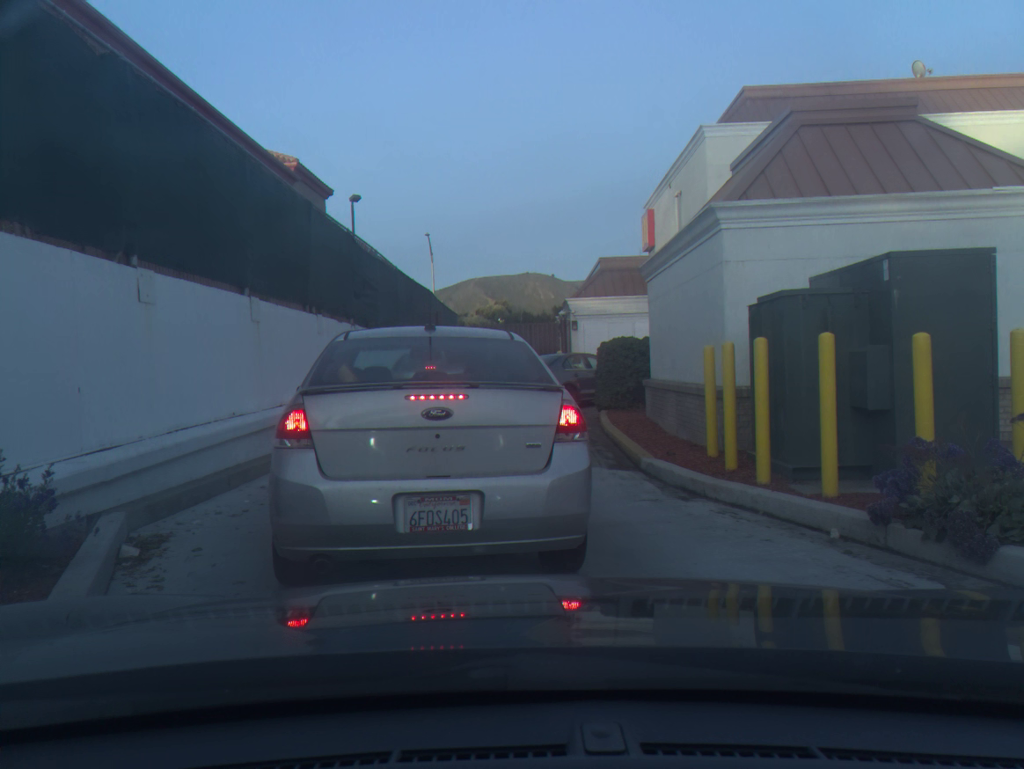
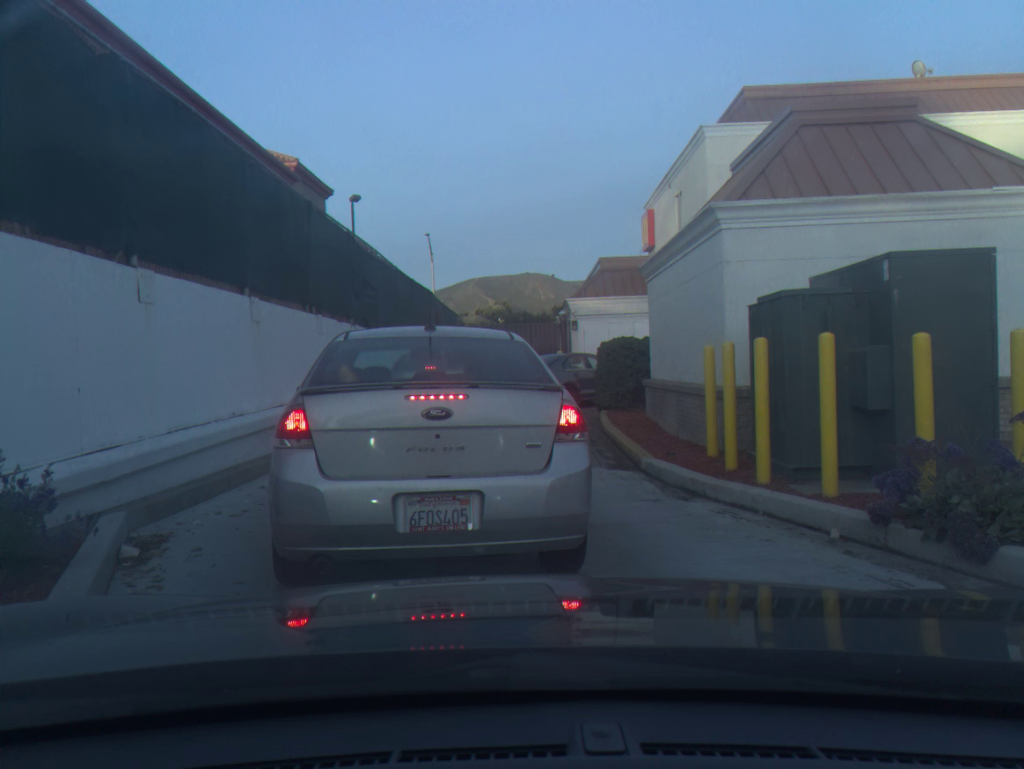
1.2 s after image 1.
(0.0, 0.0) m; 0°
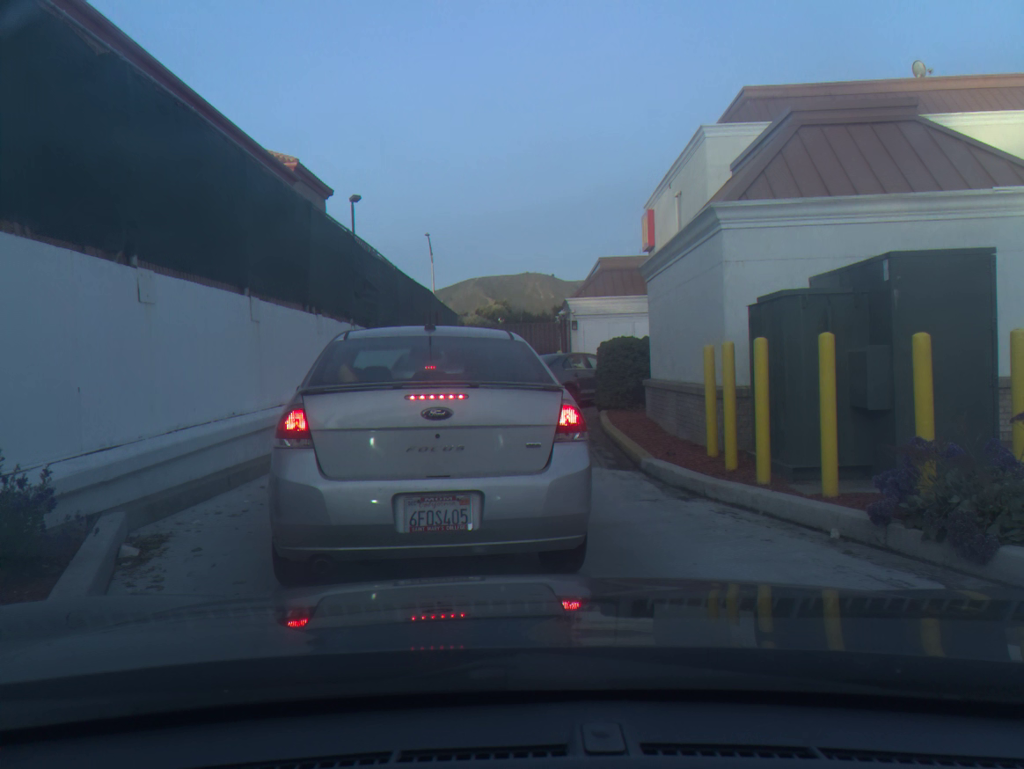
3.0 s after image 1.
(0.0, 0.0) m; 0°
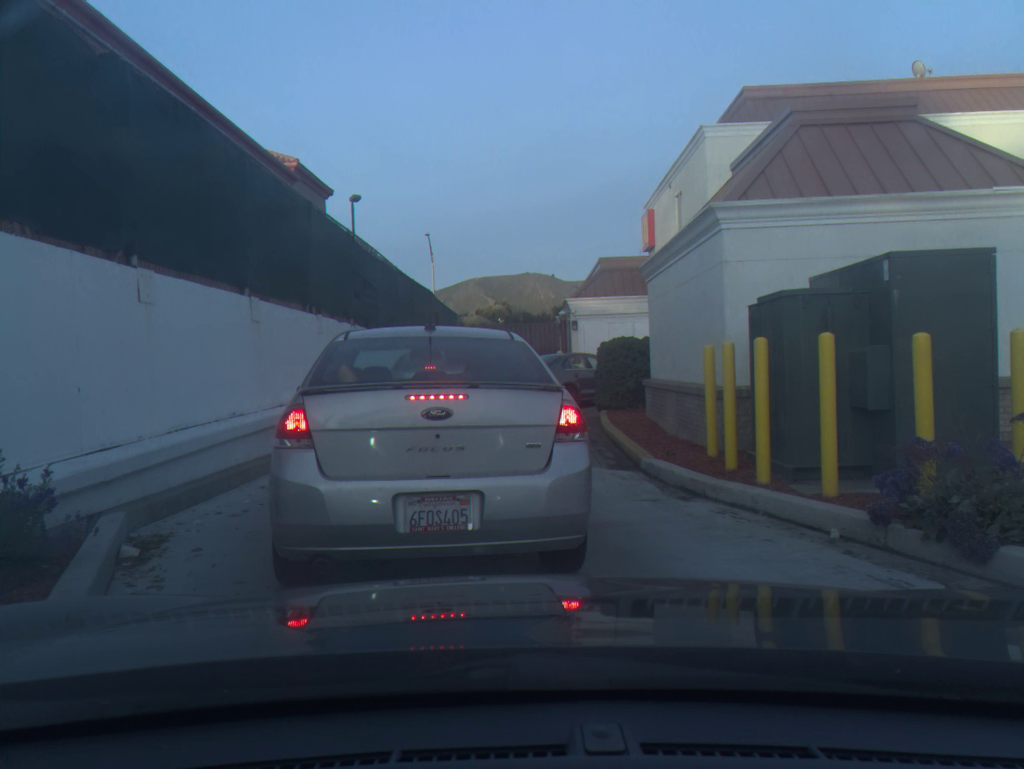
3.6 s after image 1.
(0.0, 0.0) m; 0°
